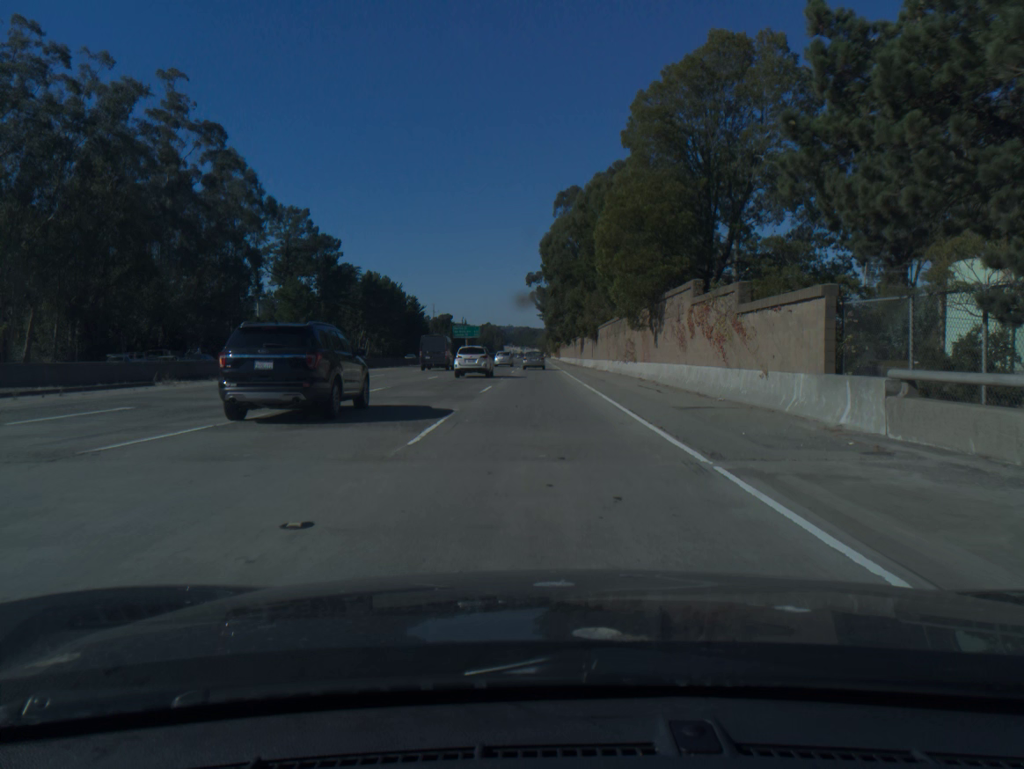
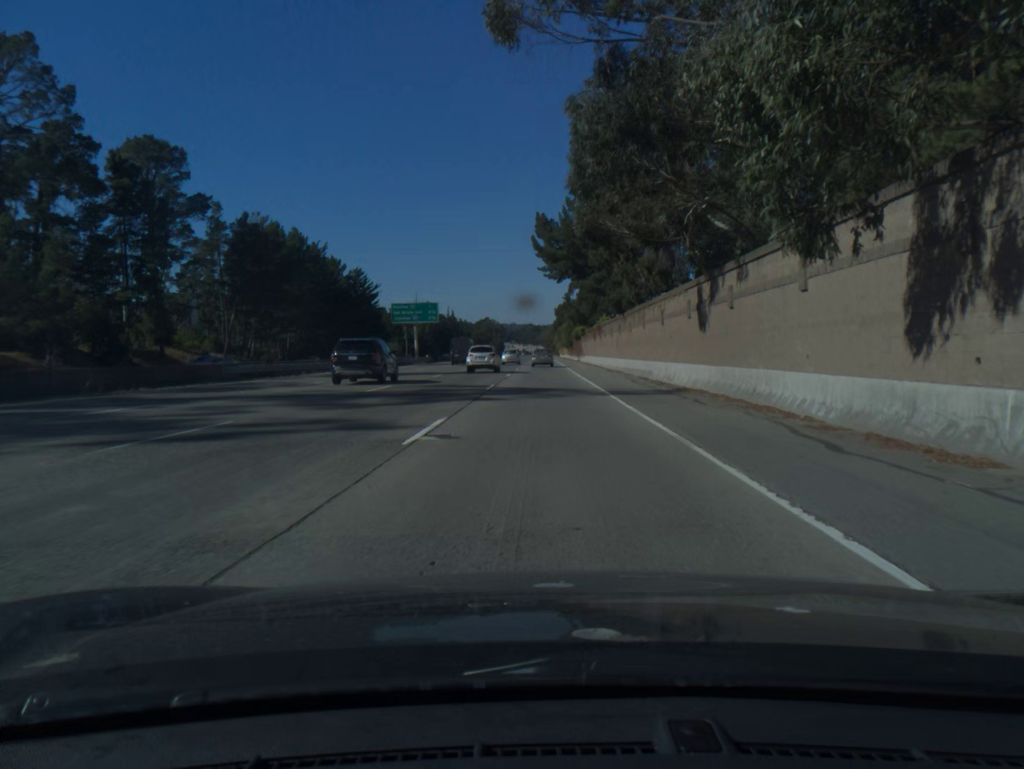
(-0.2, +87.1) m; 0°
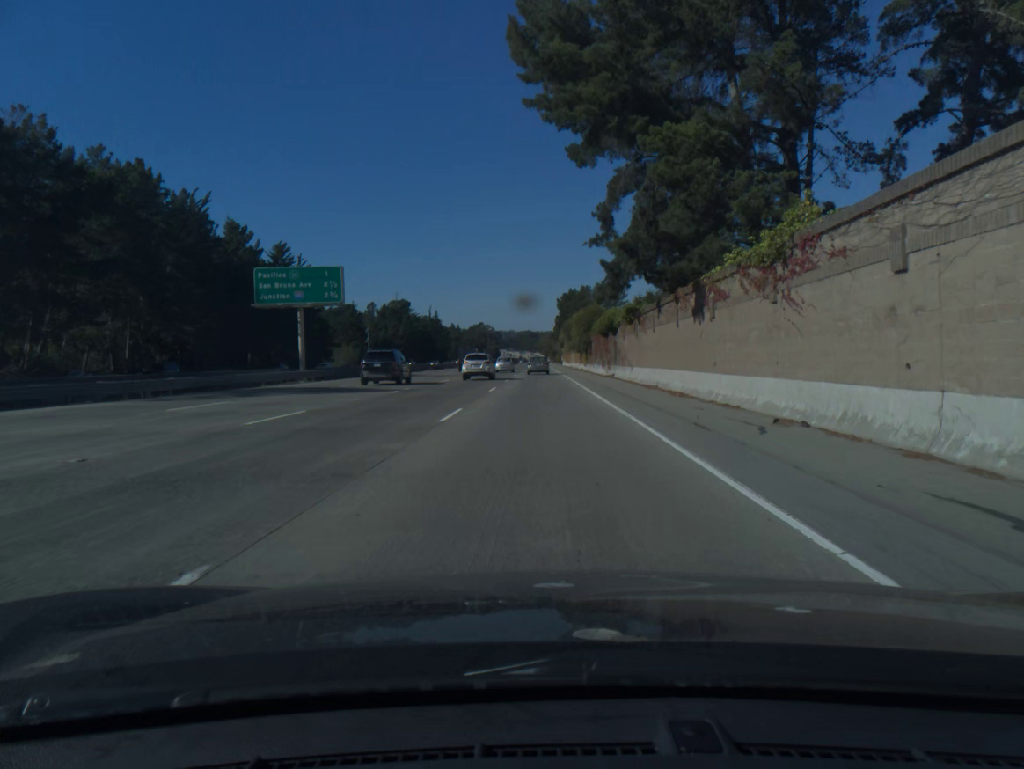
(+0.2, +53.4) m; 0°
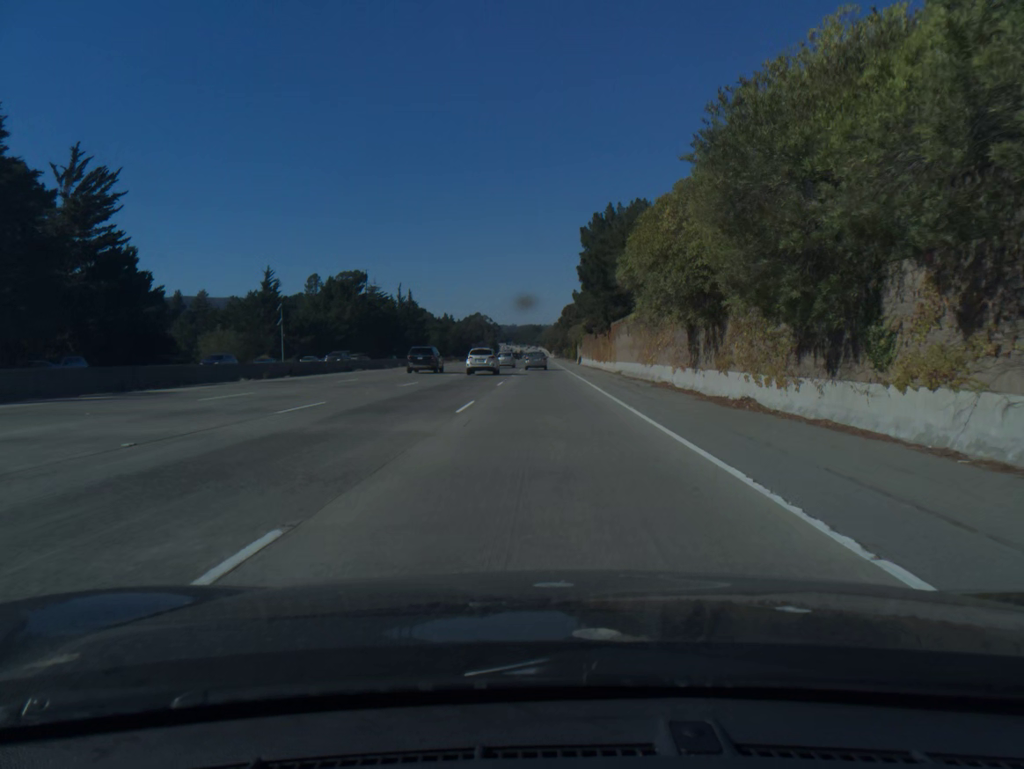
(-0.2, +71.8) m; 0°
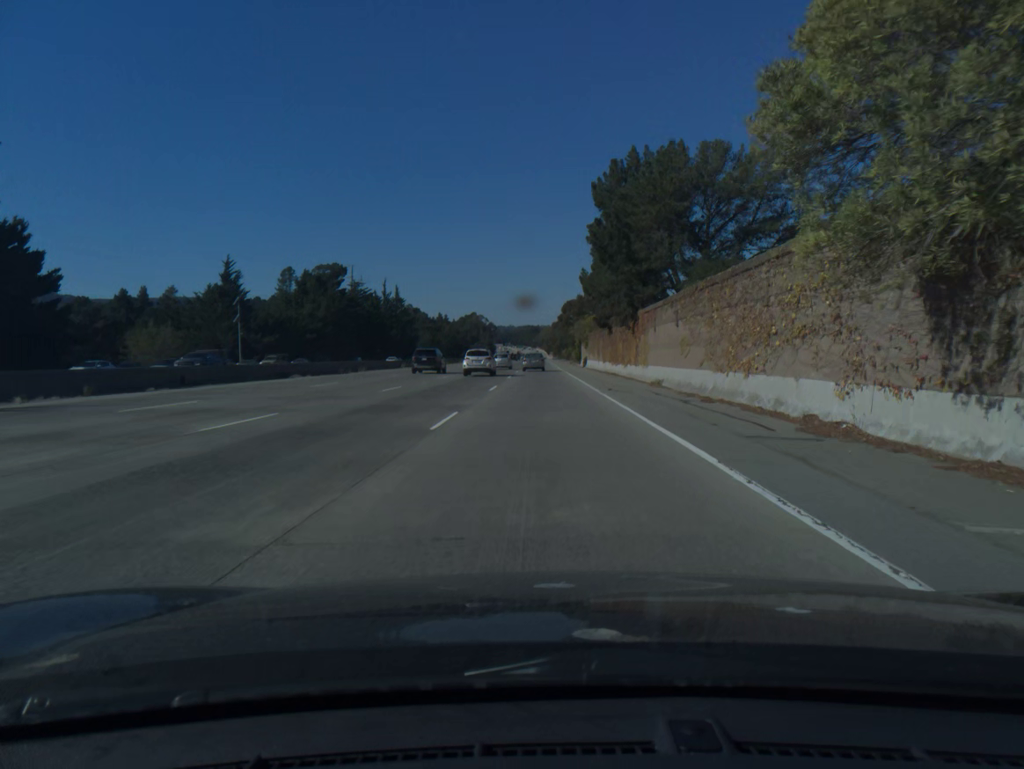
(0.0, +18.0) m; 0°
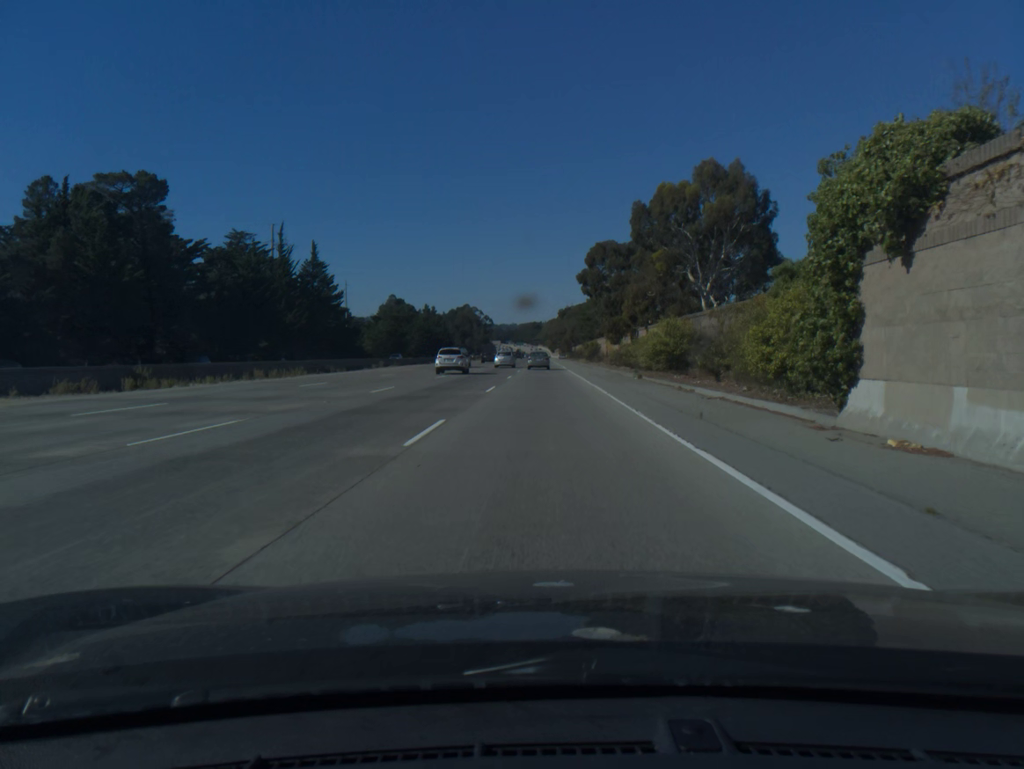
(0.0, +90.1) m; 0°
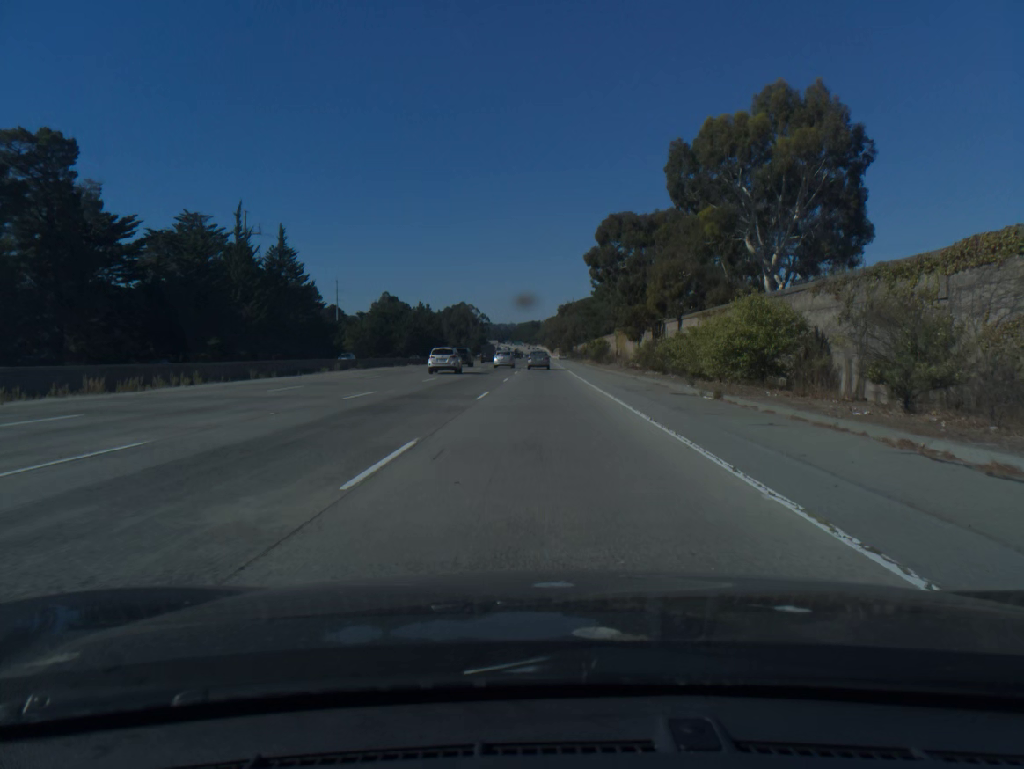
(0.0, +18.0) m; 0°
